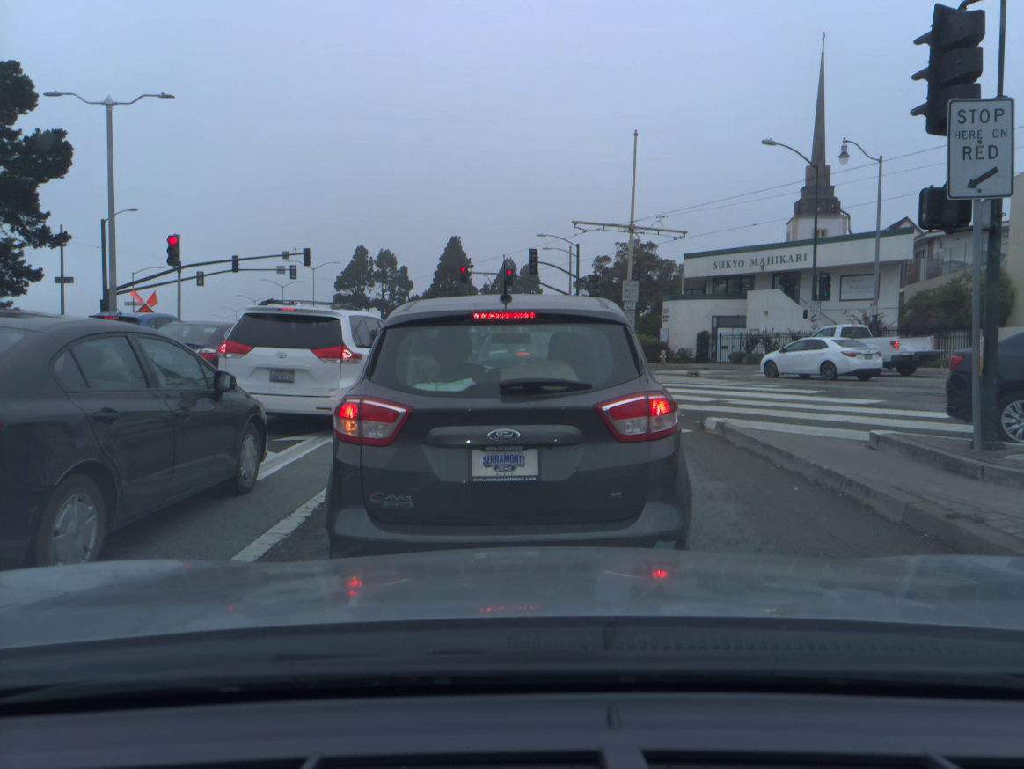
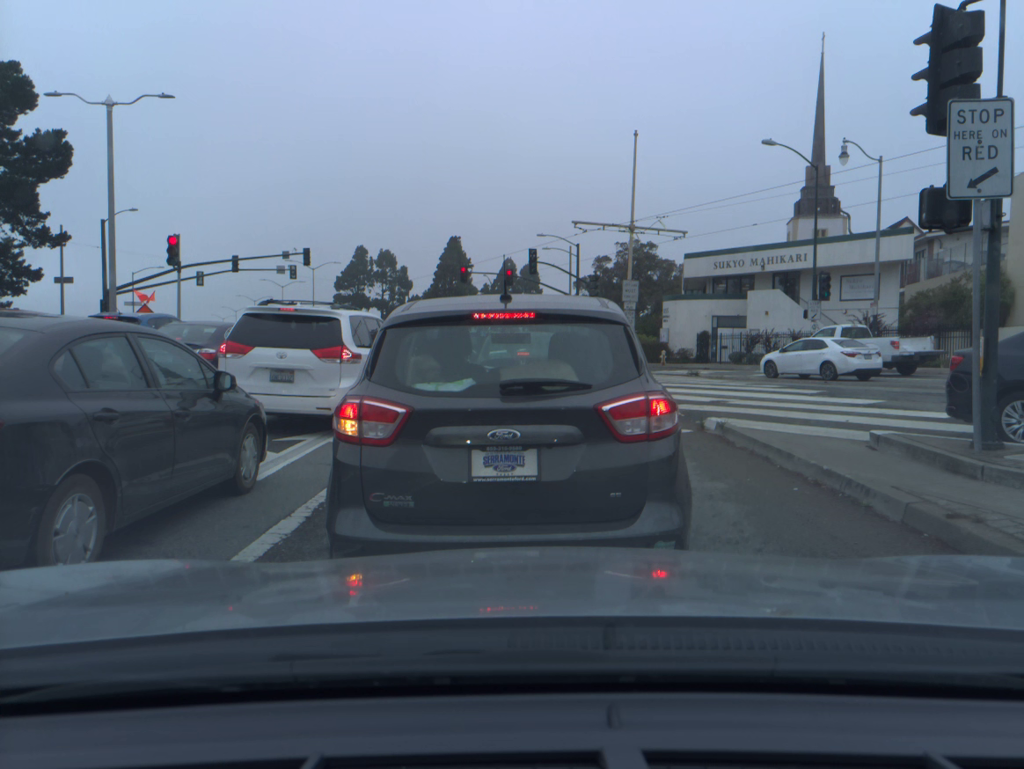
(0.0, 0.0) m; 0°
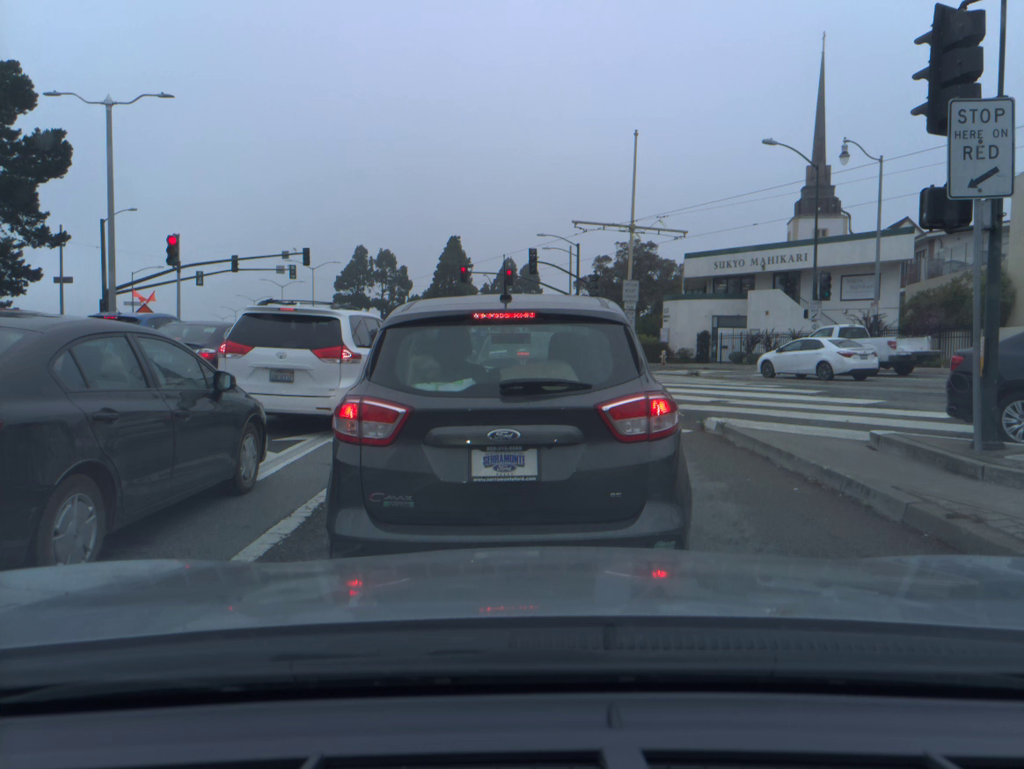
(0.0, 0.0) m; 0°
